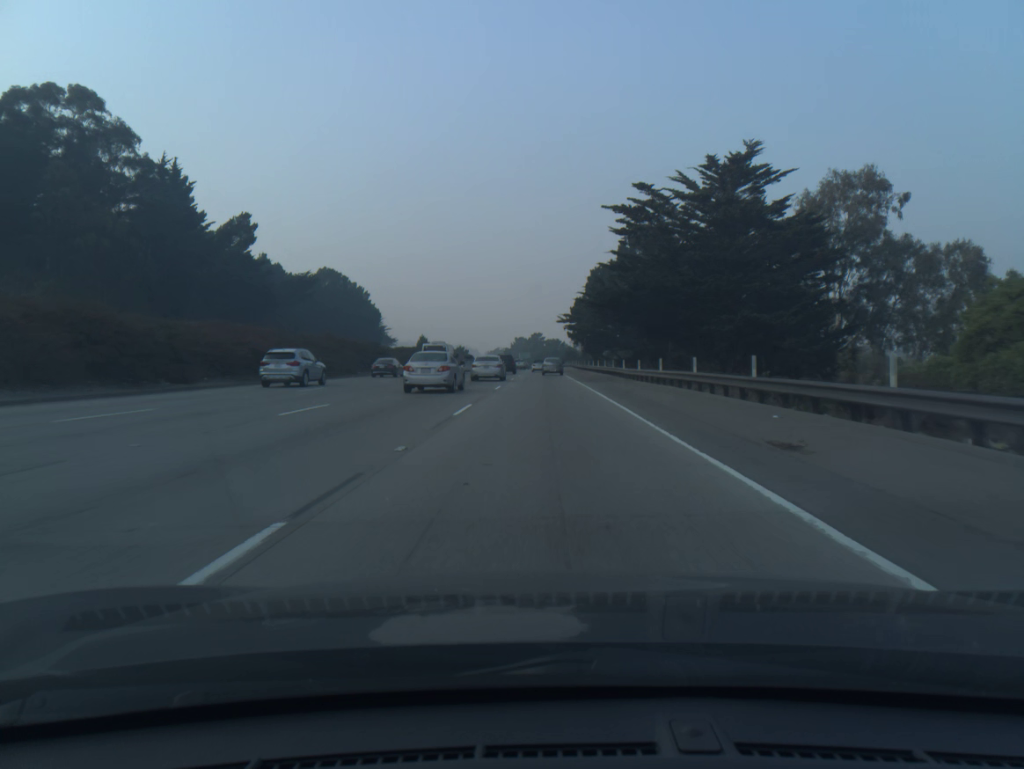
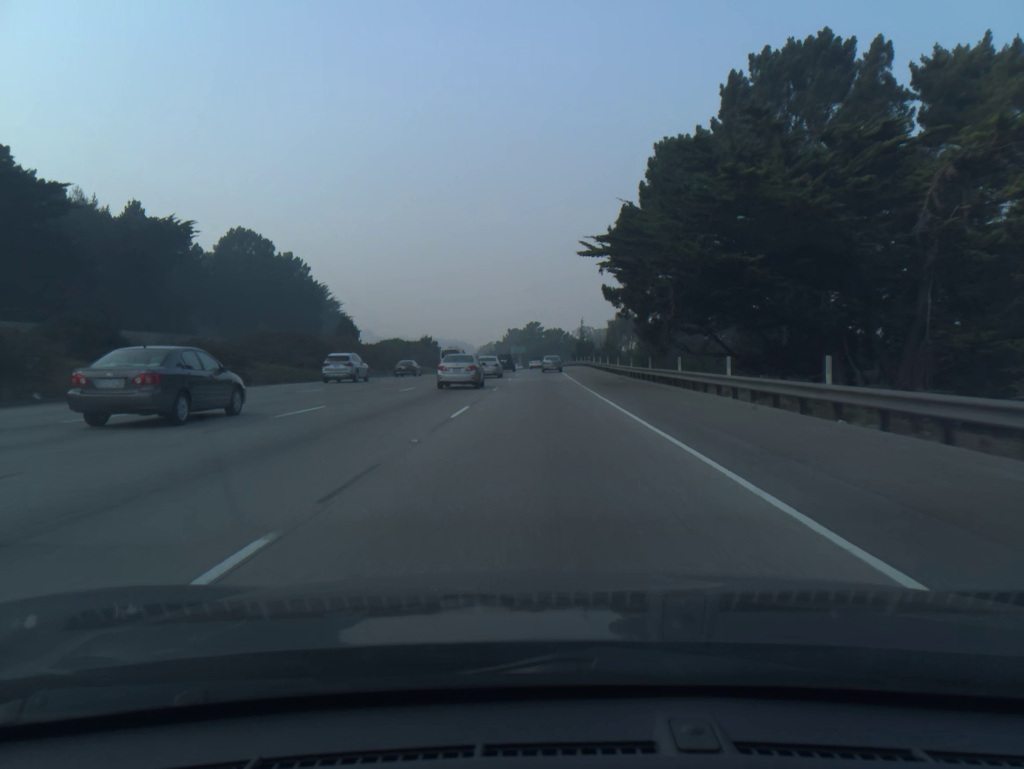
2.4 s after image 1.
(+0.1, +58.4) m; 0°
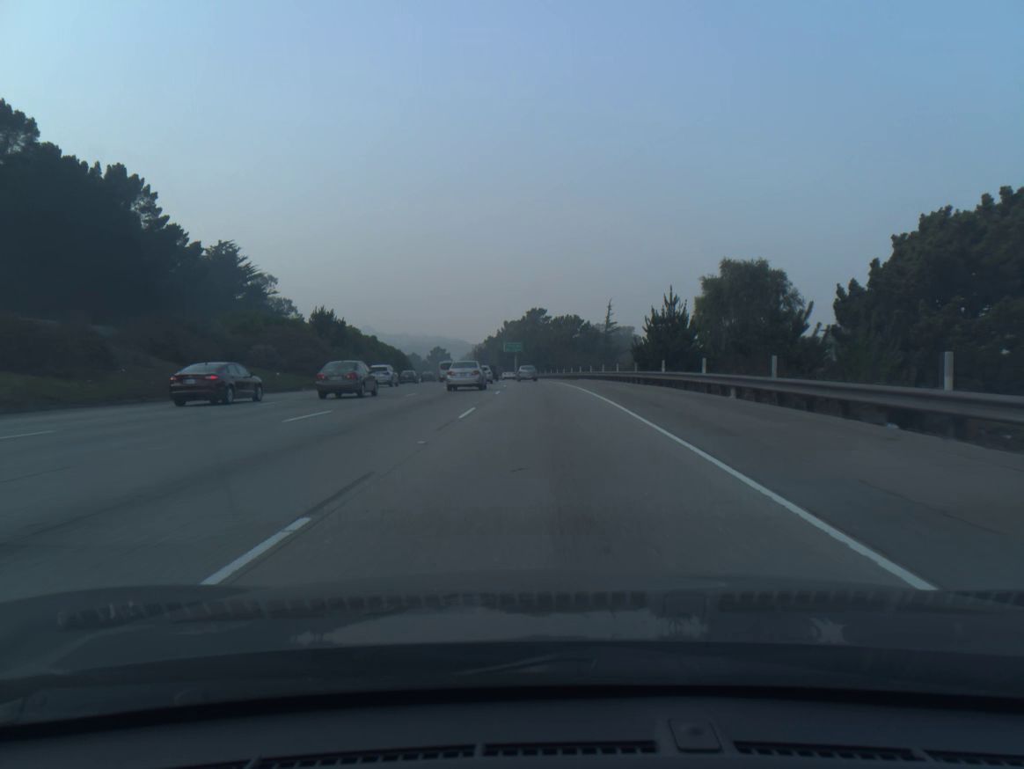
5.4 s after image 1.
(+0.1, +72.7) m; 0°
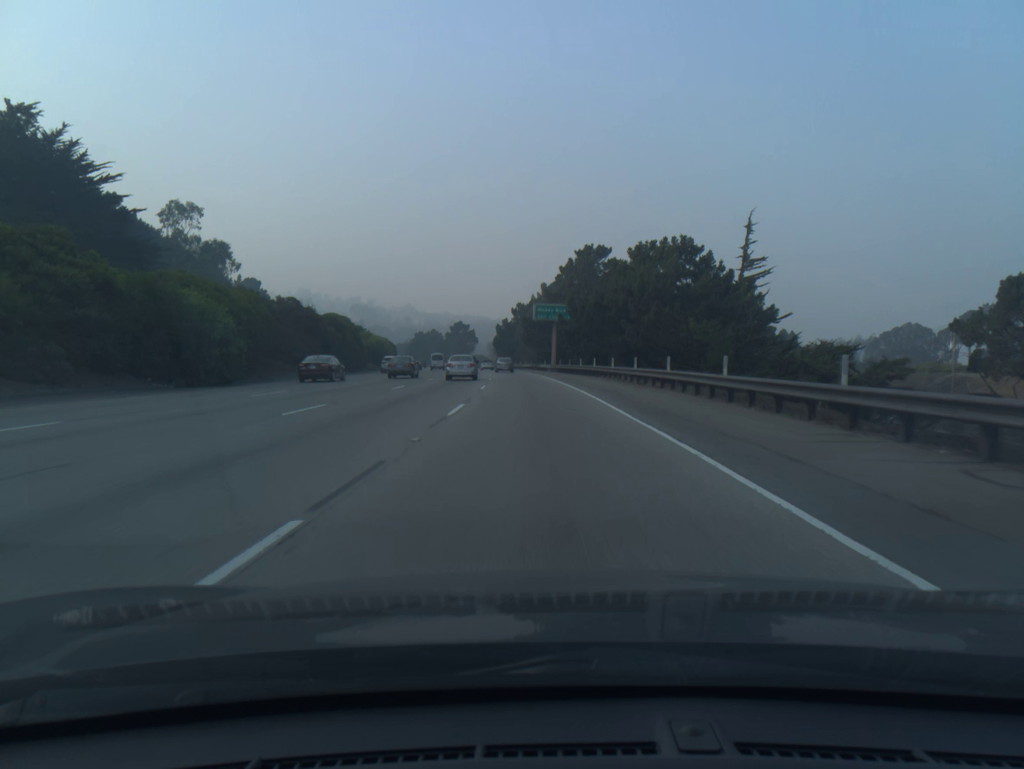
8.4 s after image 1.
(-1.5, +73.3) m; -3°
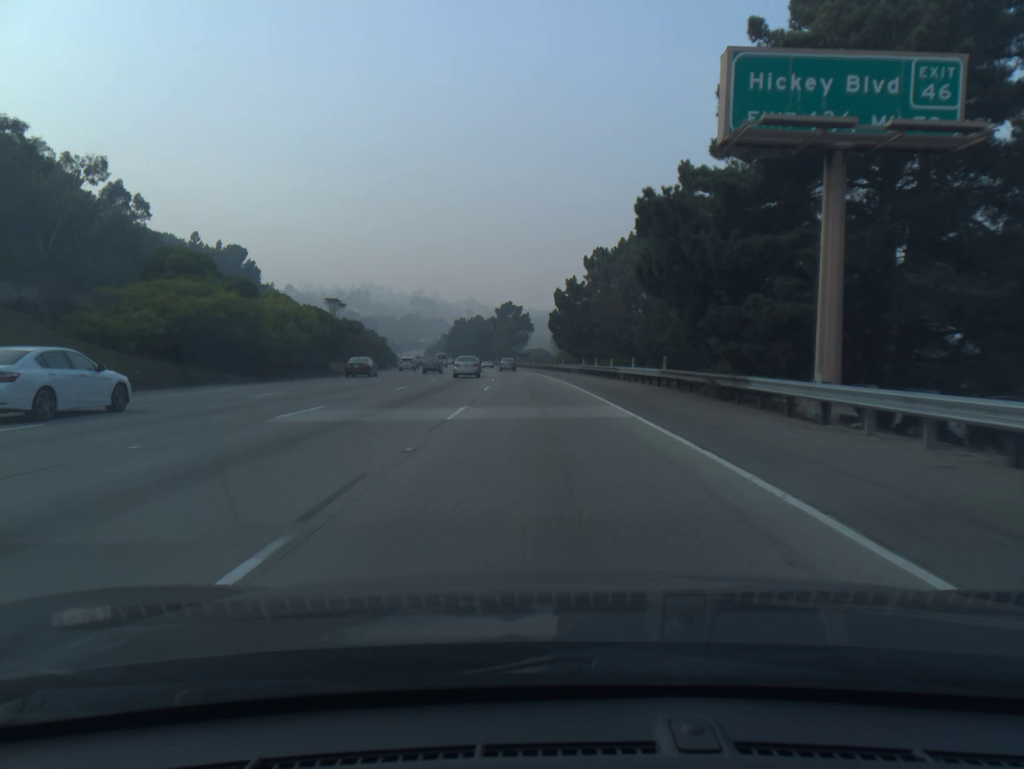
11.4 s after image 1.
(-3.2, +74.1) m; -5°
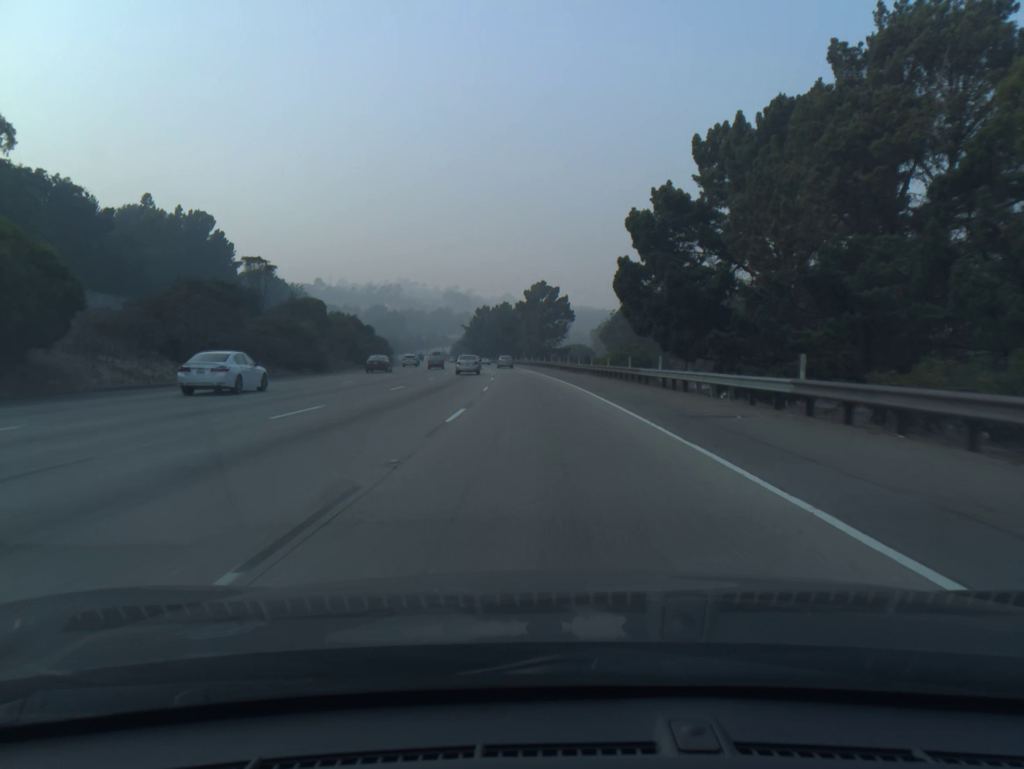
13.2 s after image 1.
(-1.0, +44.5) m; -3°
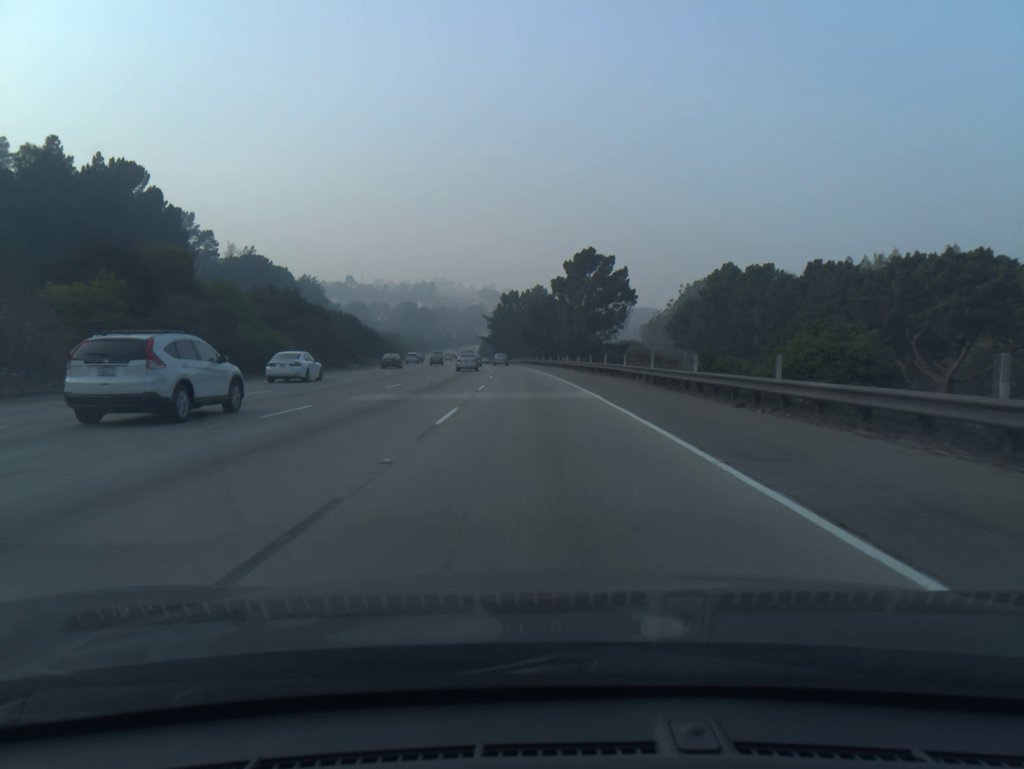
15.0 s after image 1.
(-1.1, +44.6) m; -3°
